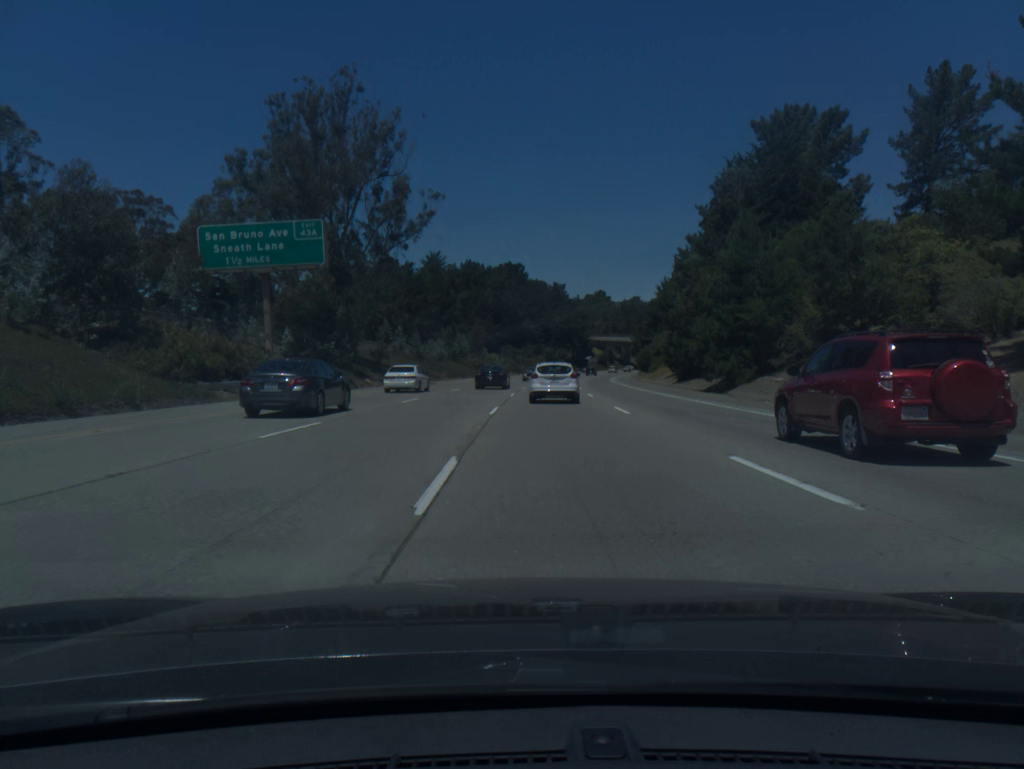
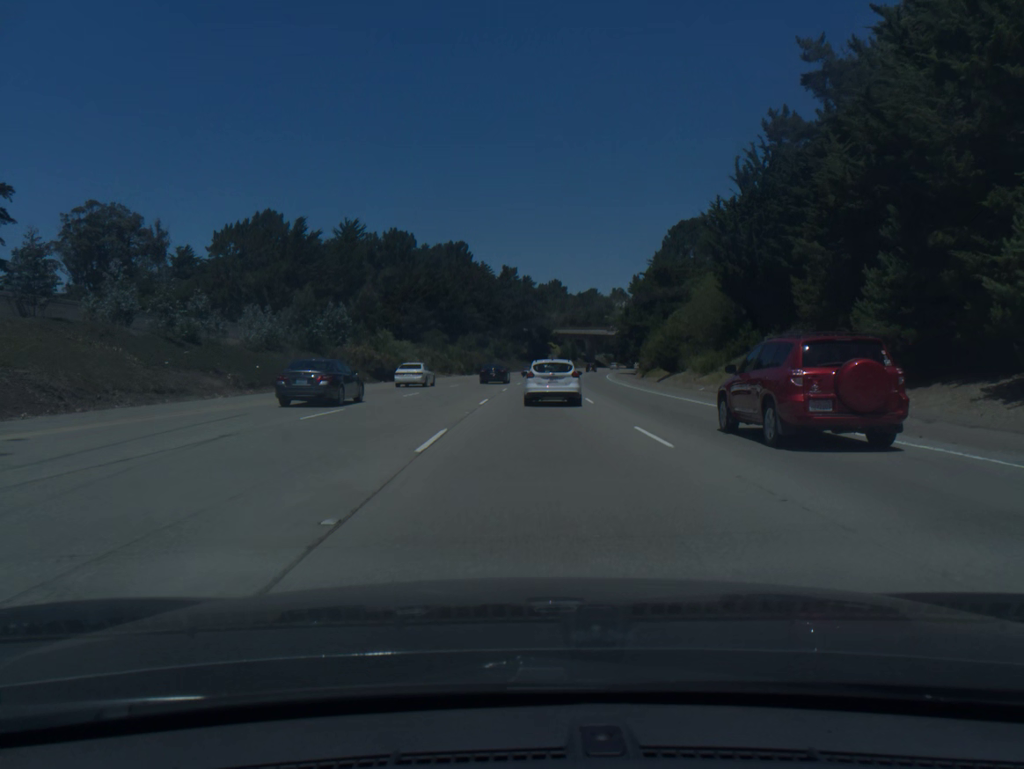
(+1.6, +53.9) m; +4°
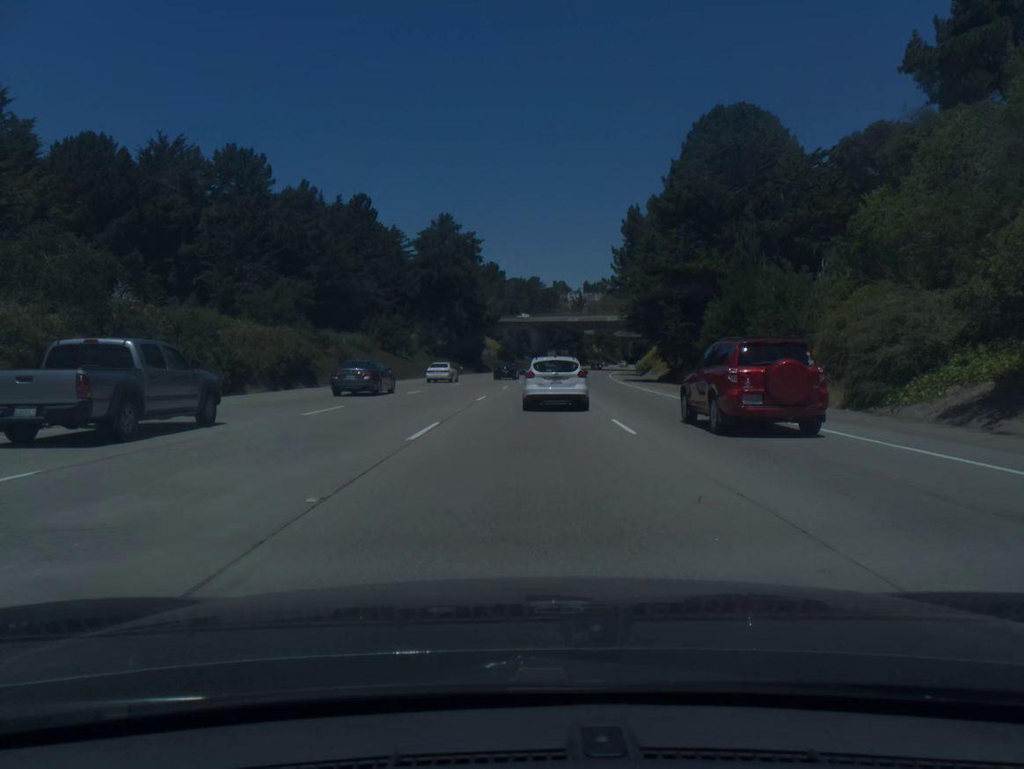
(+2.7, +71.0) m; +4°
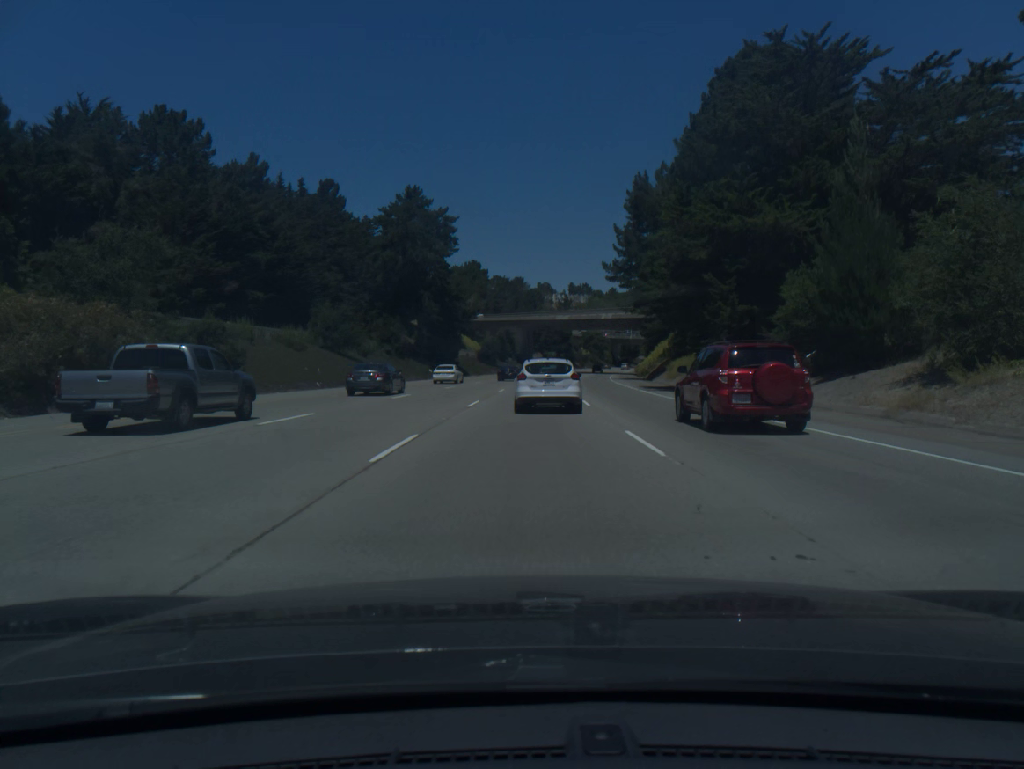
(+0.2, +17.6) m; +1°
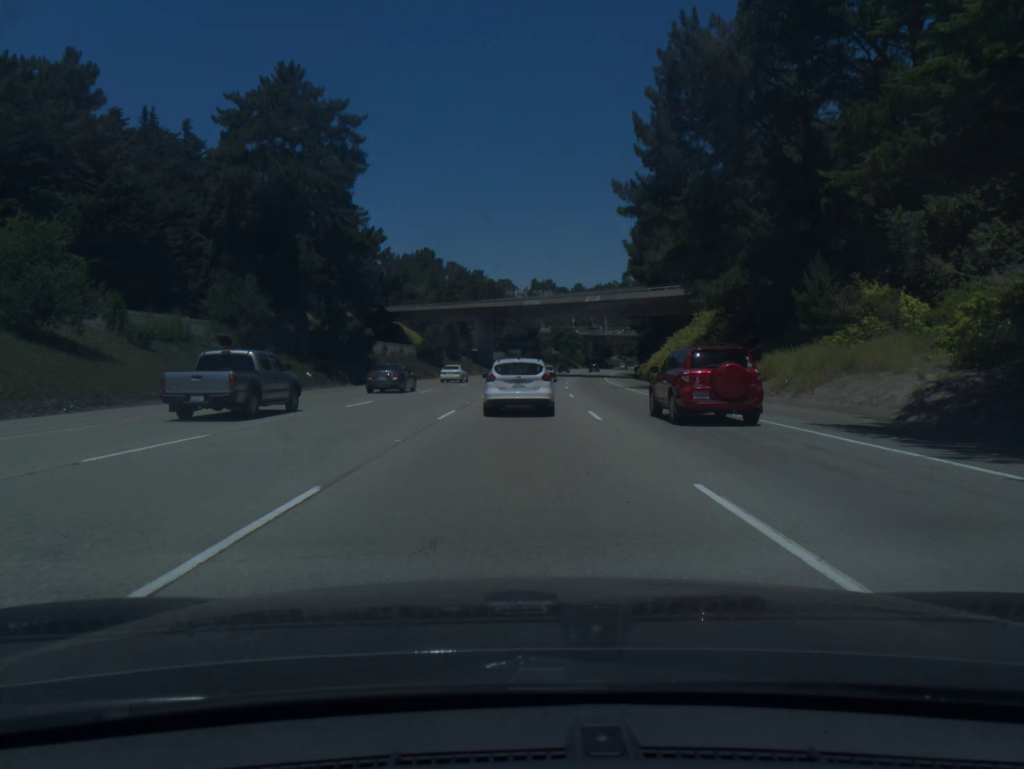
(+0.8, +35.2) m; +3°
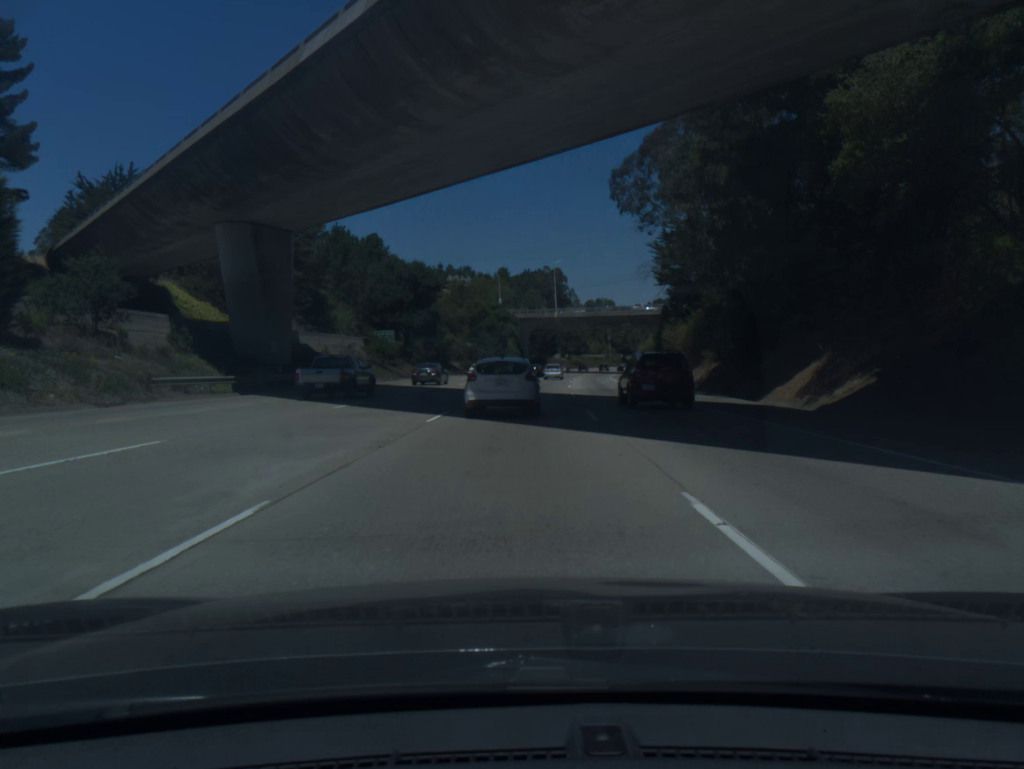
(+4.7, +88.3) m; +6°
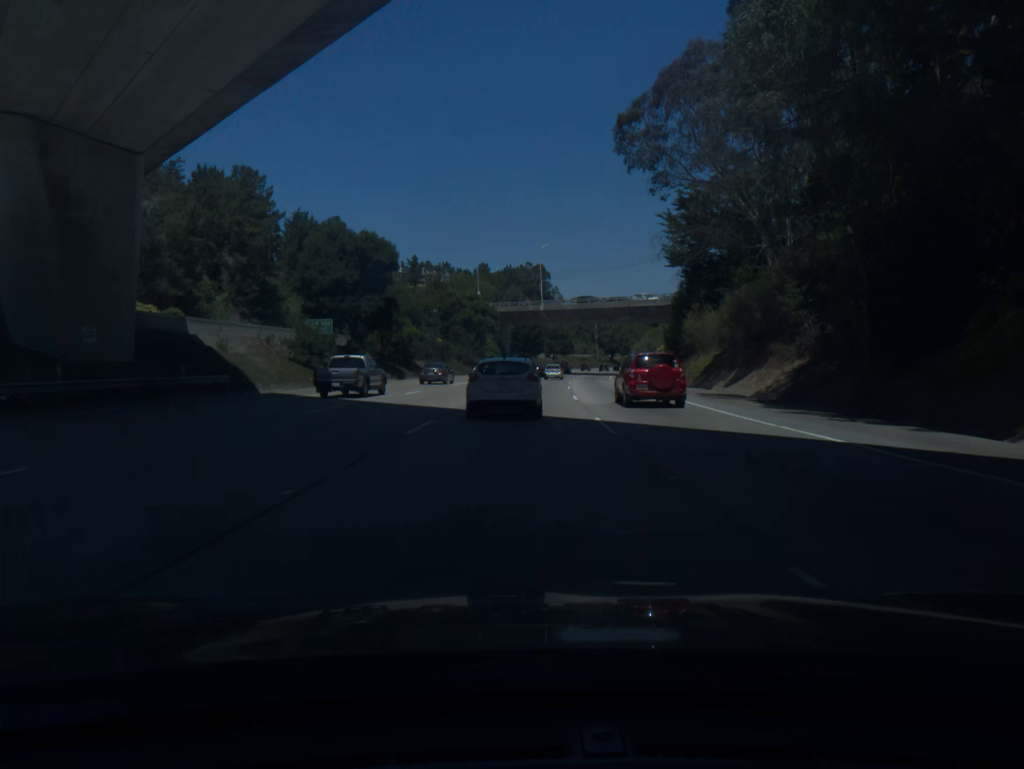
(+0.2, +17.8) m; +1°
